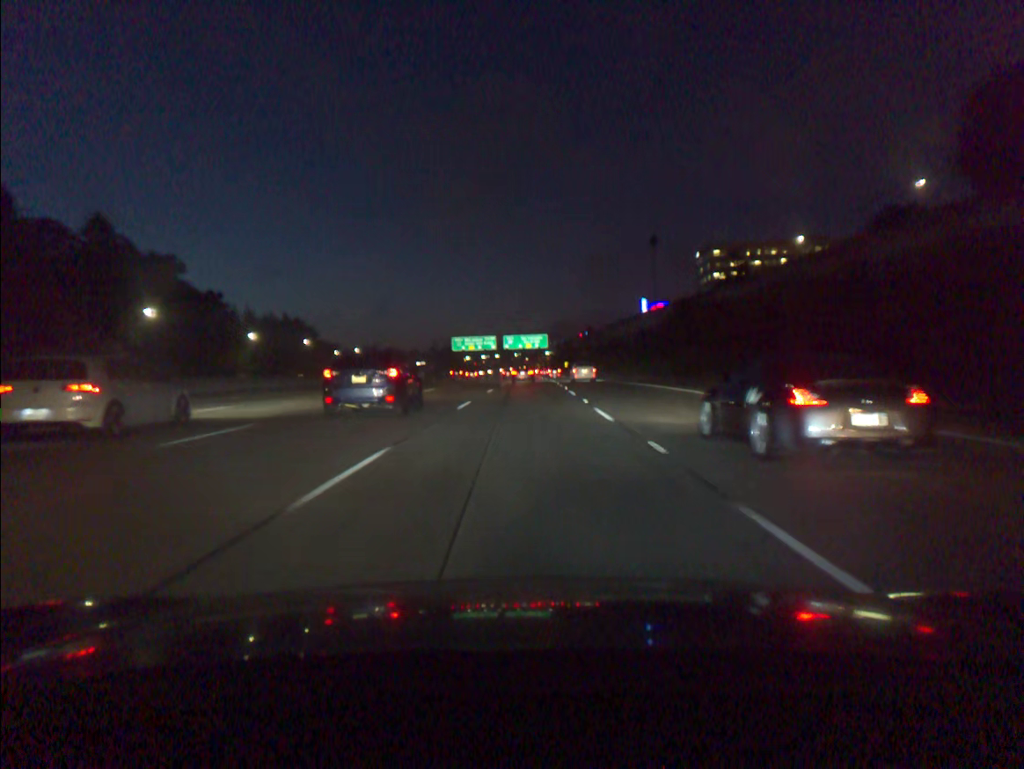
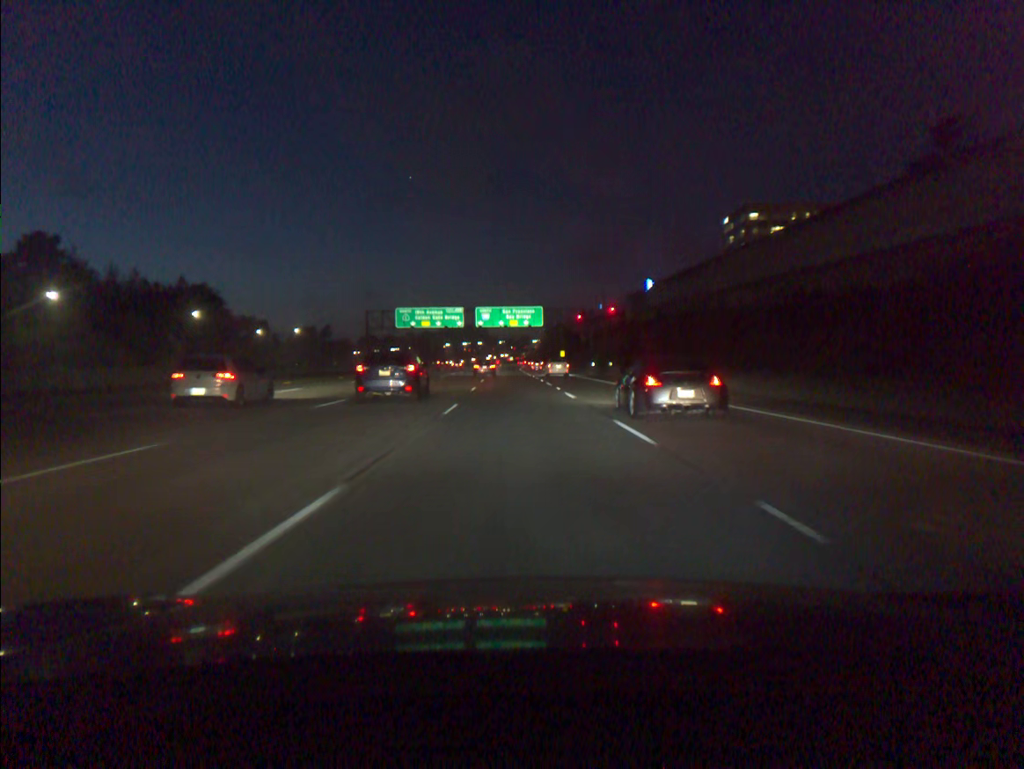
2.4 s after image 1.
(+1.0, +61.4) m; +1°
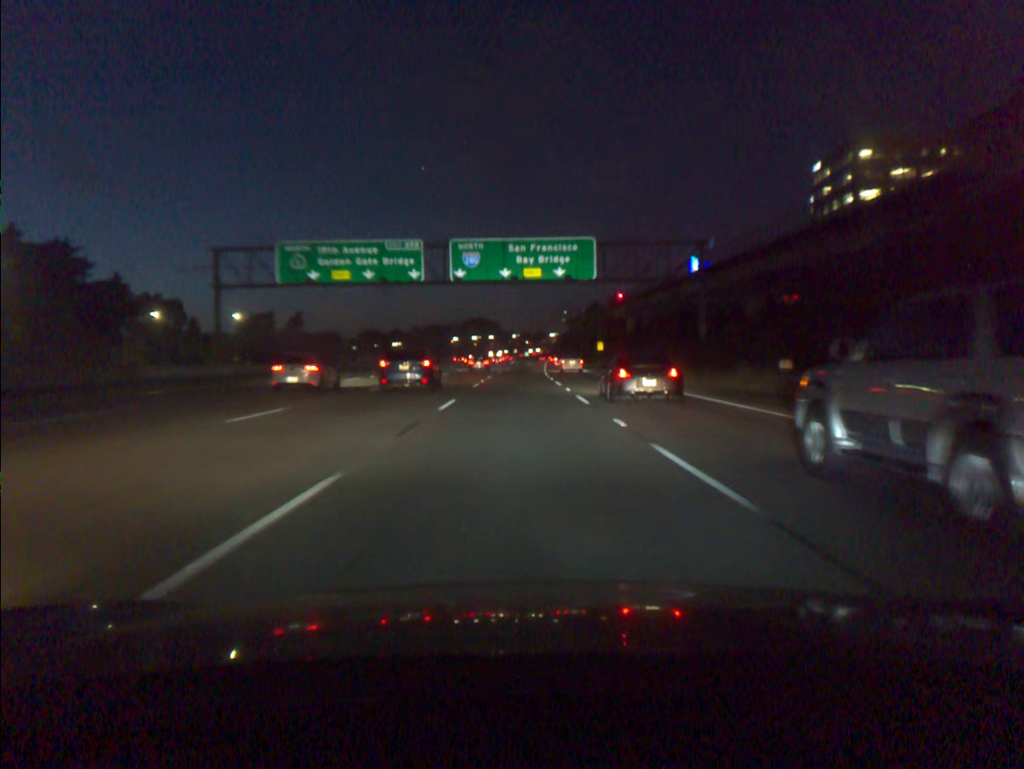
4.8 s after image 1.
(-0.7, +61.8) m; -1°
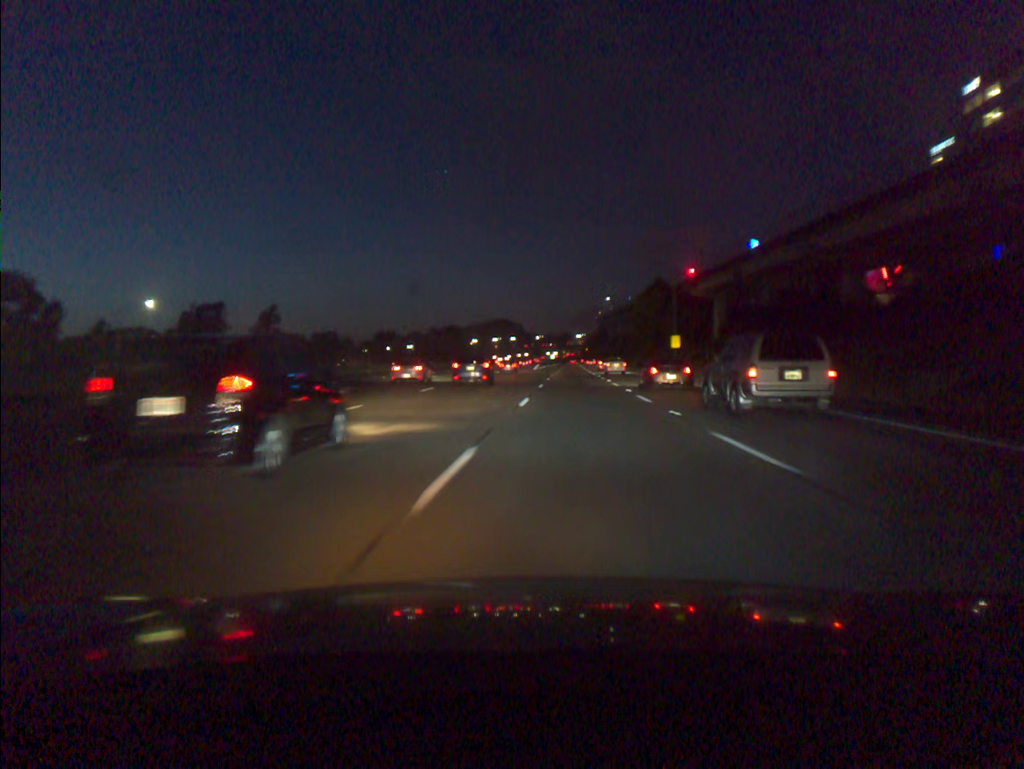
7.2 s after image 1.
(-0.5, +54.6) m; -2°
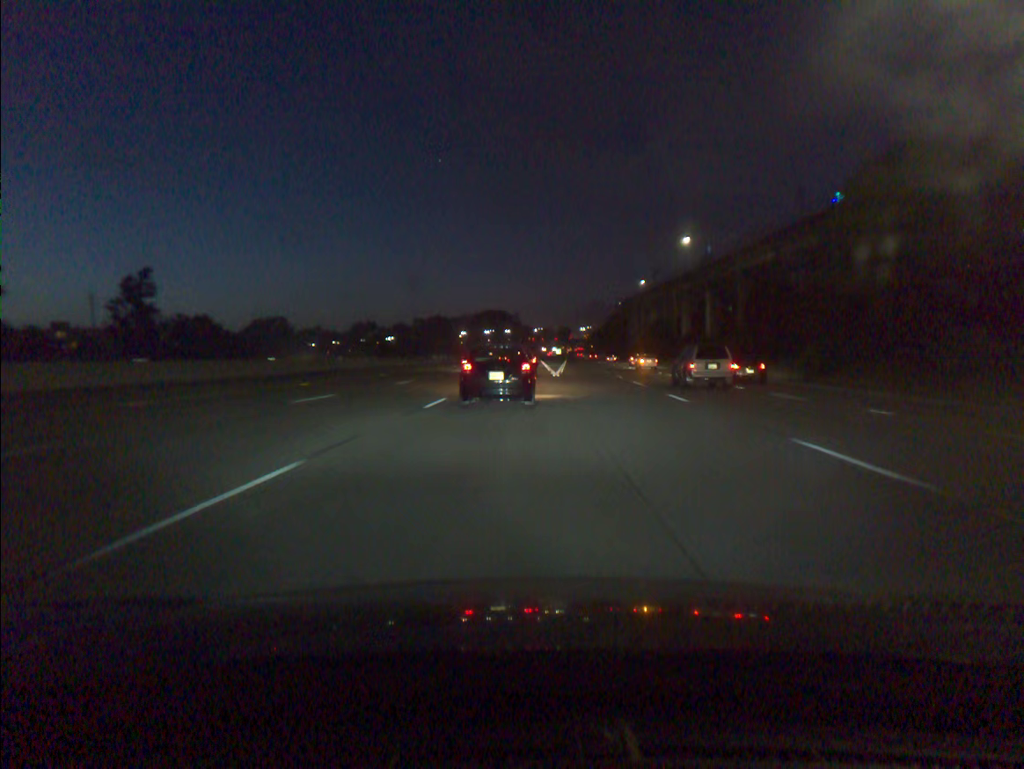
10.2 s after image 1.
(-0.3, +70.2) m; 0°
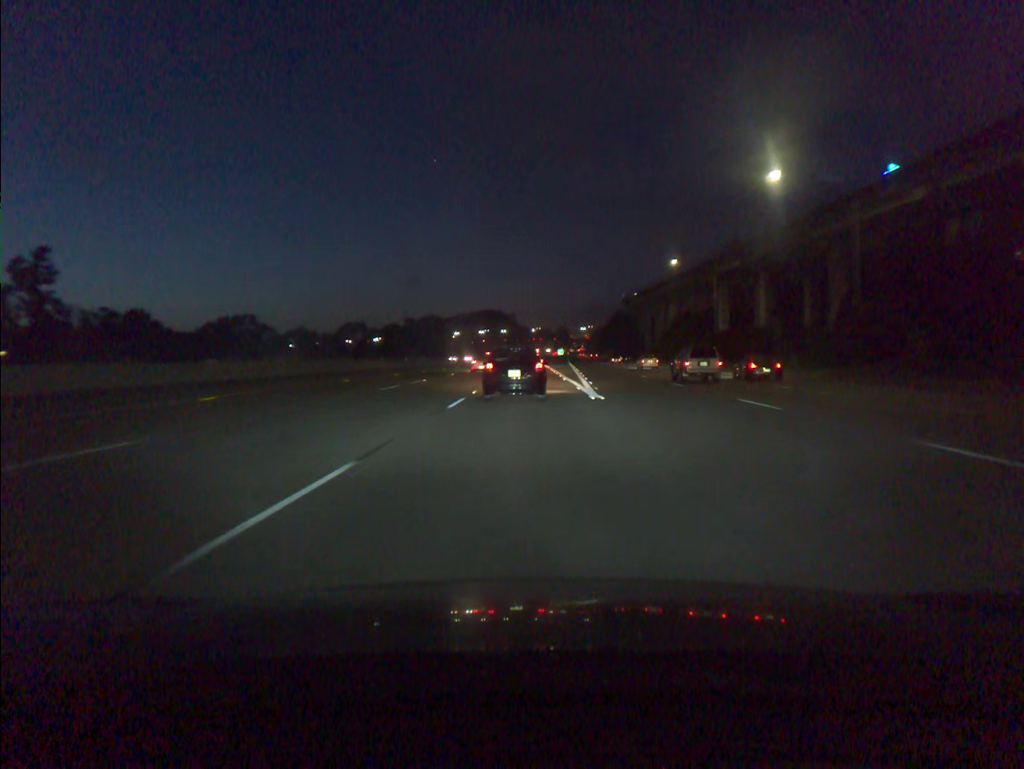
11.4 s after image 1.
(+0.1, +28.5) m; 0°
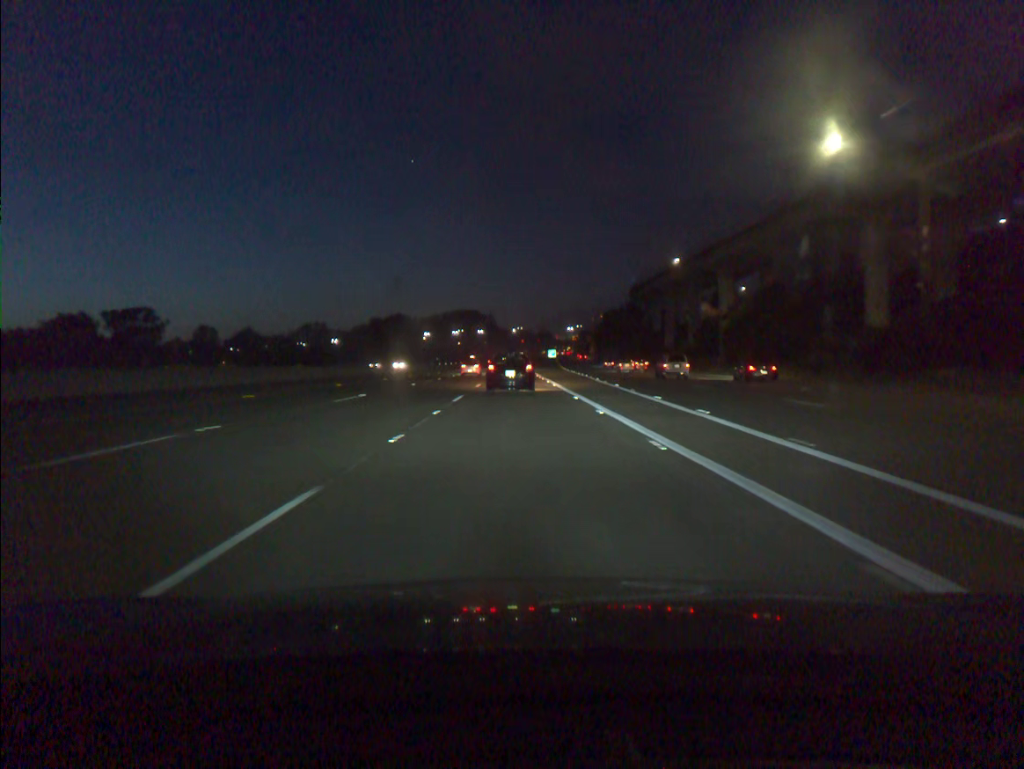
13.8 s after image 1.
(+0.8, +55.7) m; +1°
